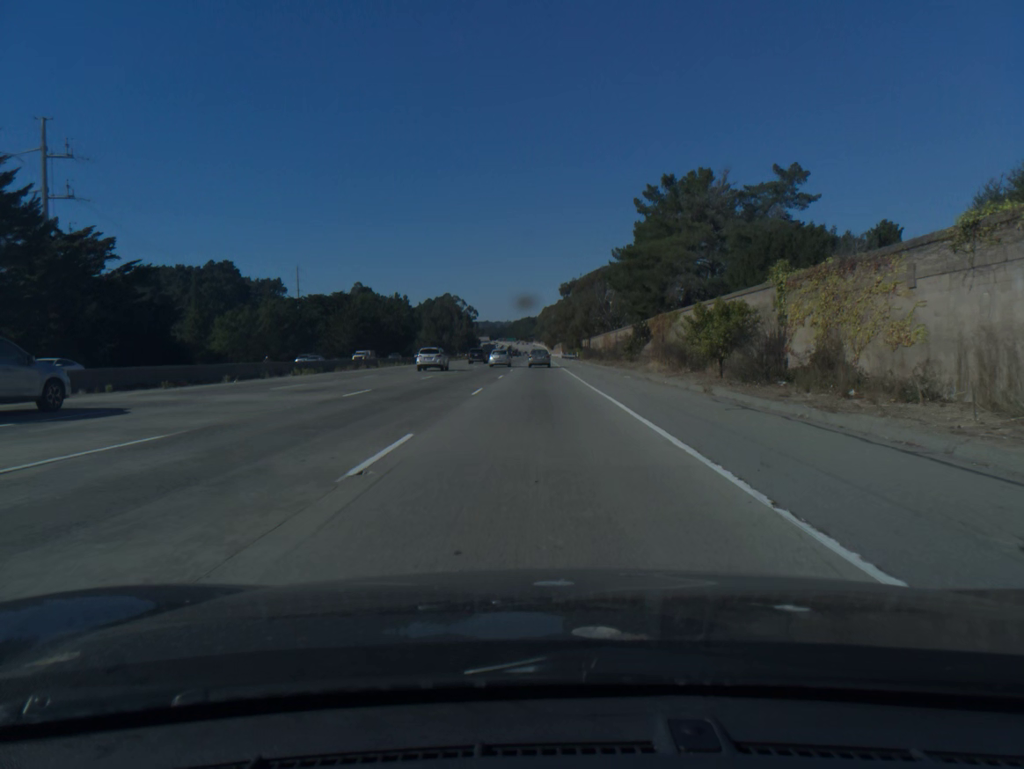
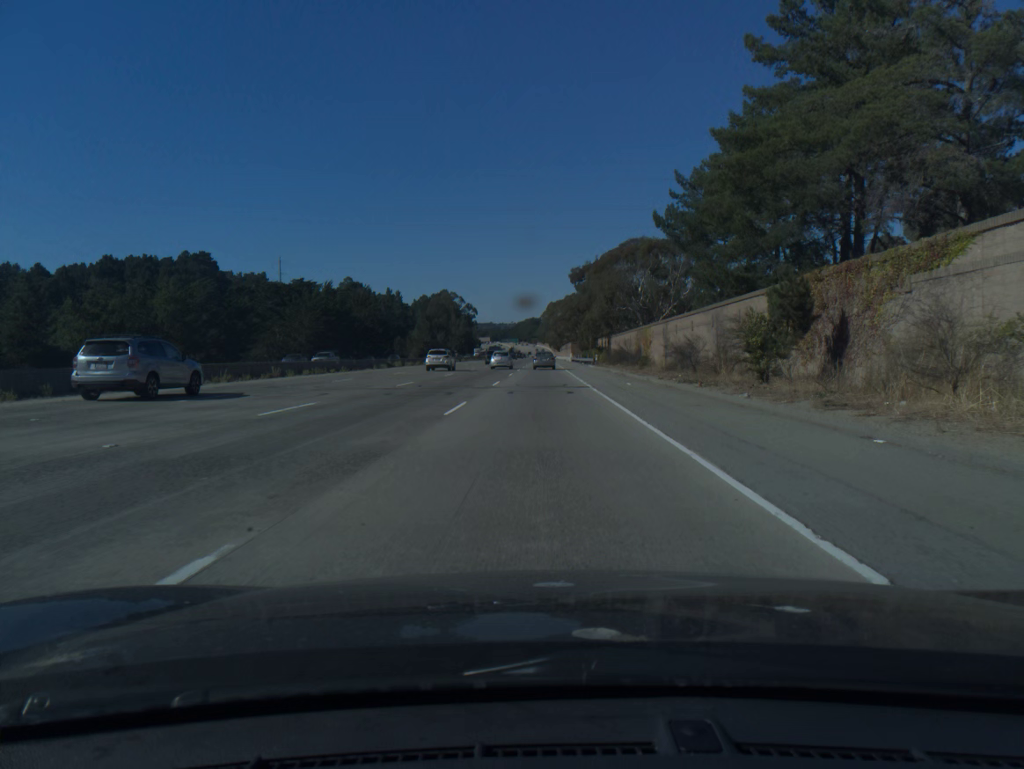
(-0.1, +36.1) m; 0°
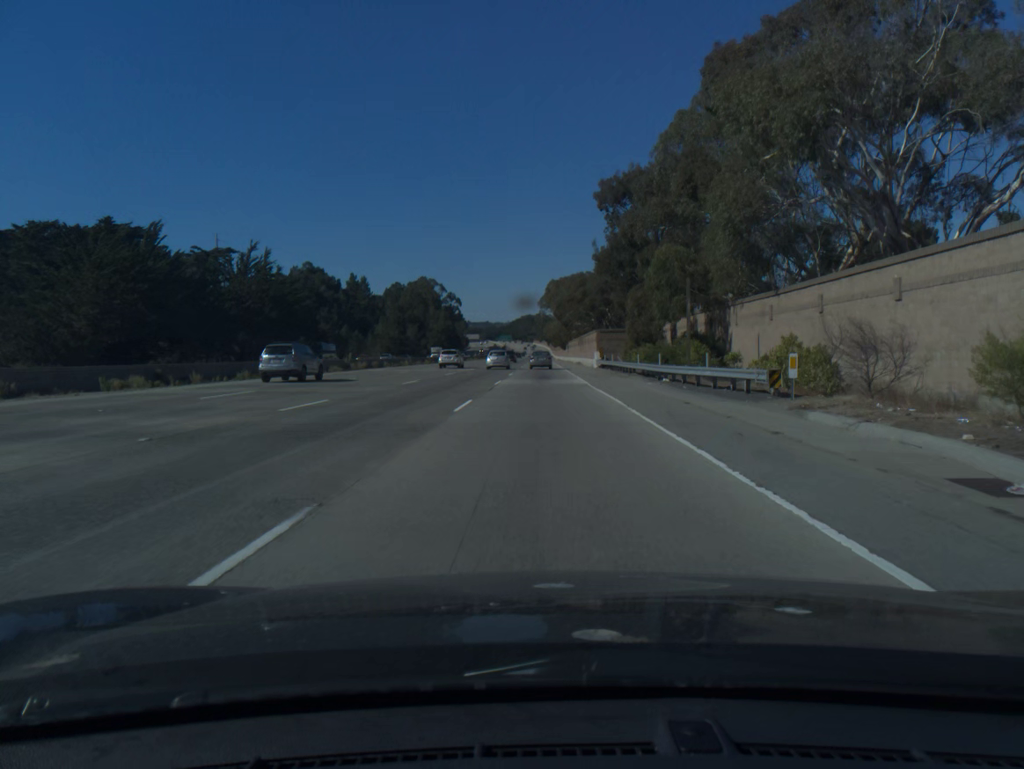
(0.0, +72.2) m; 0°
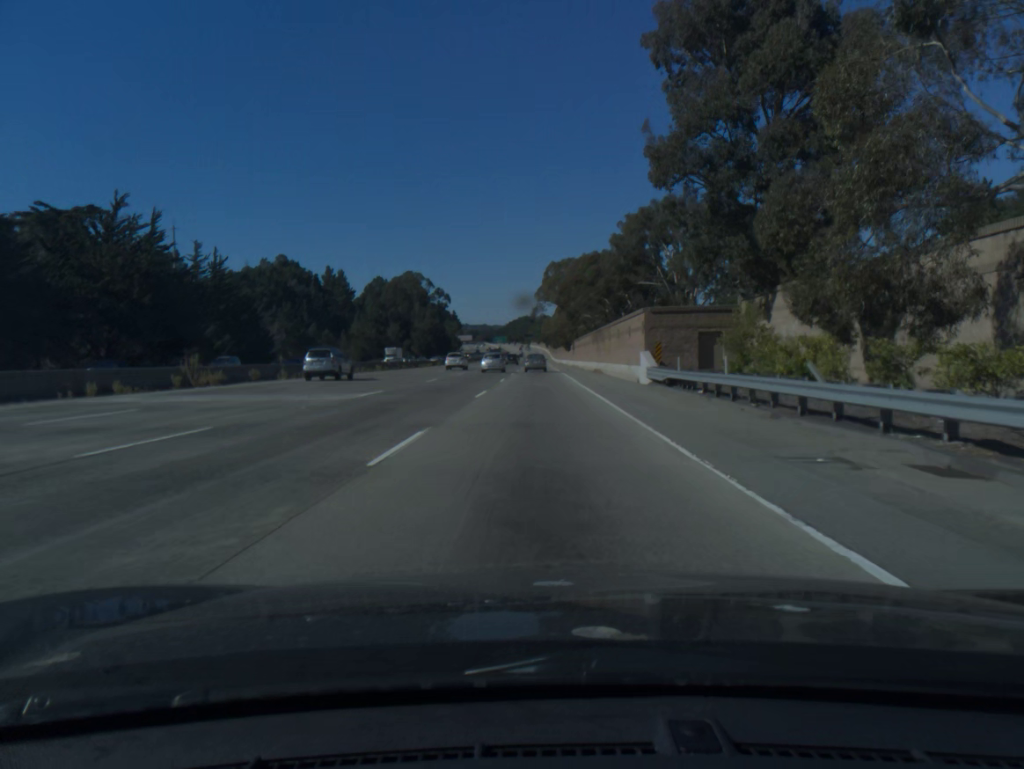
(+0.1, +36.2) m; 0°
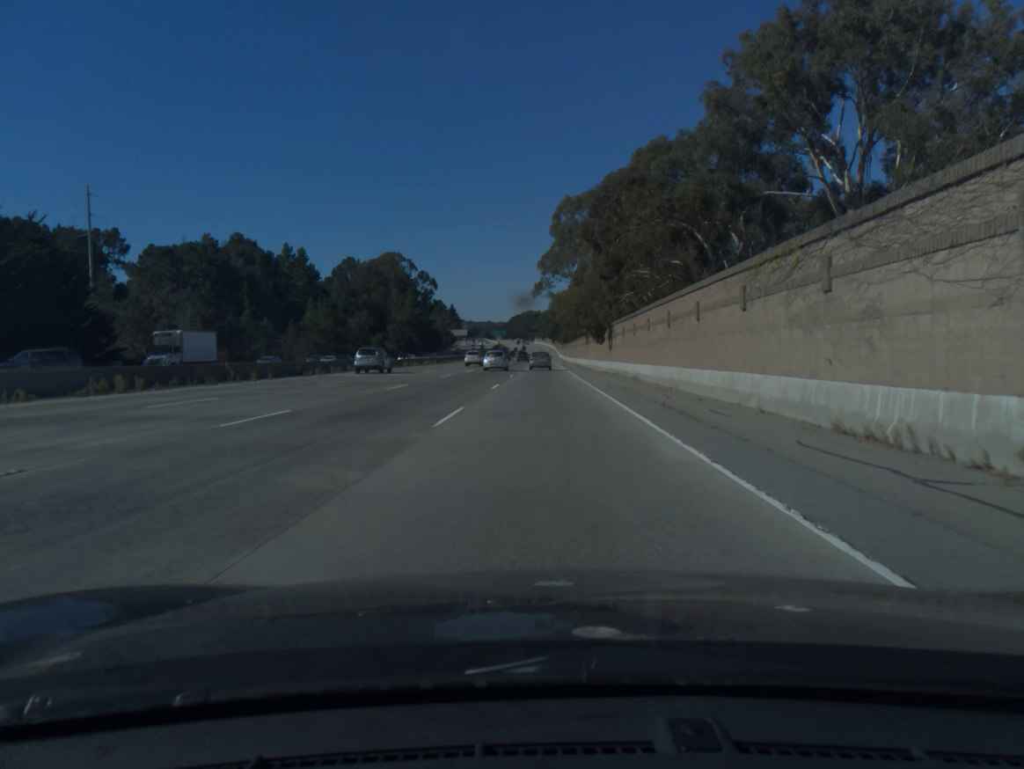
(-0.2, +54.4) m; 0°
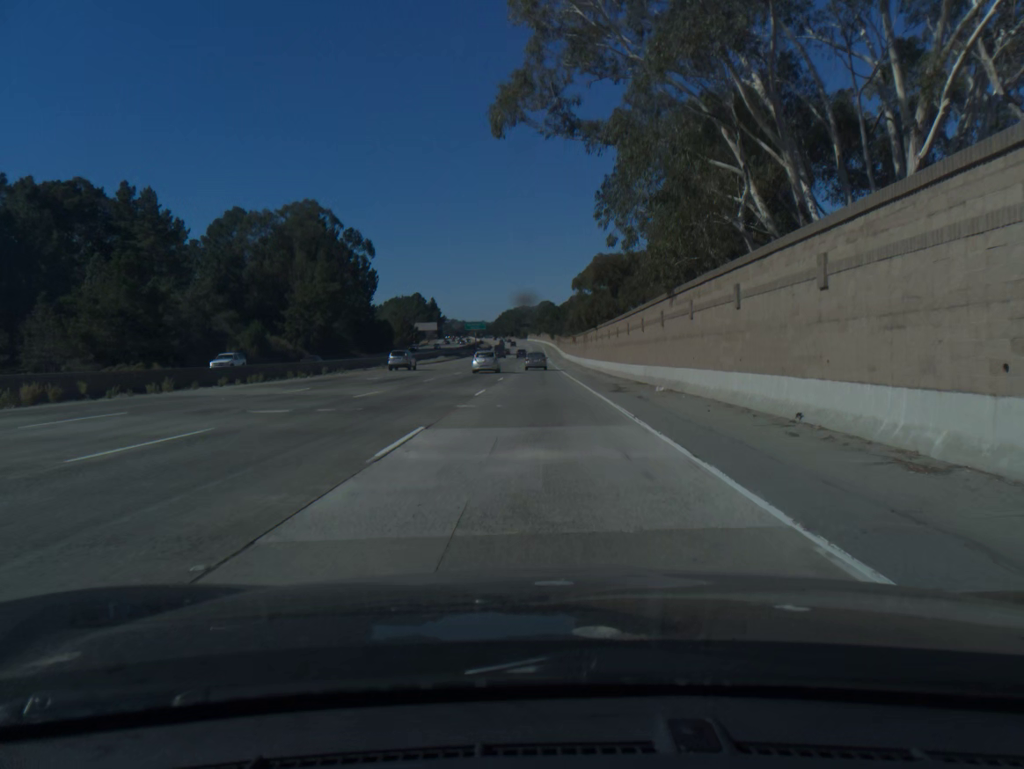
(+0.2, +91.9) m; 0°
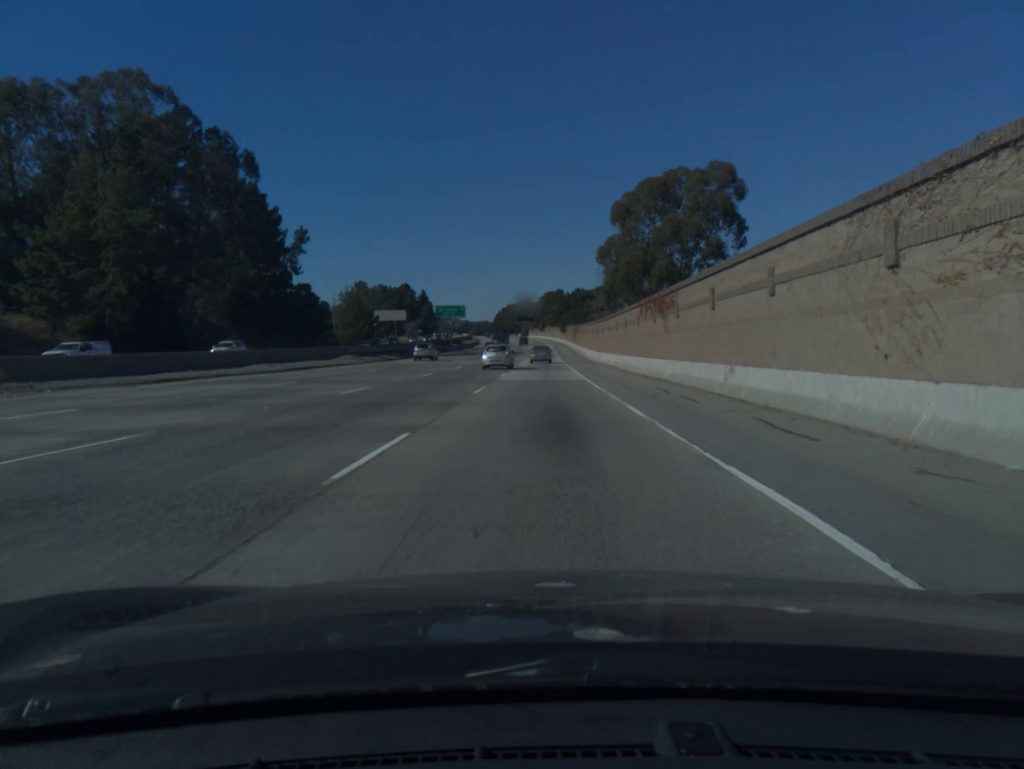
(-0.3, +75.5) m; 0°
